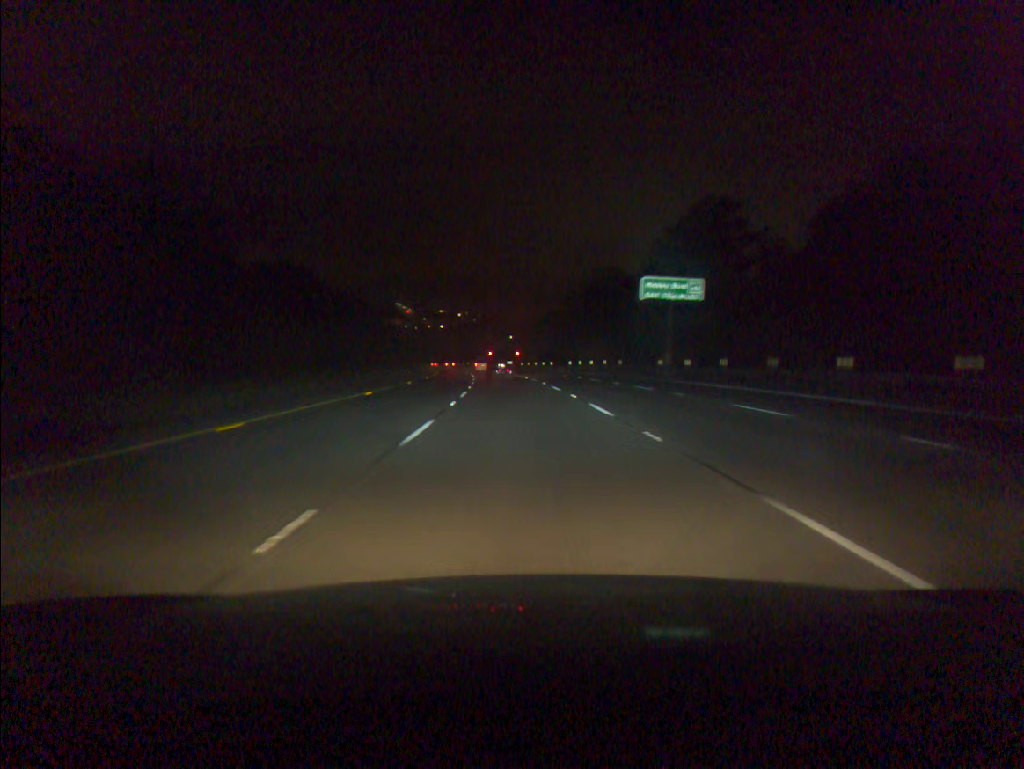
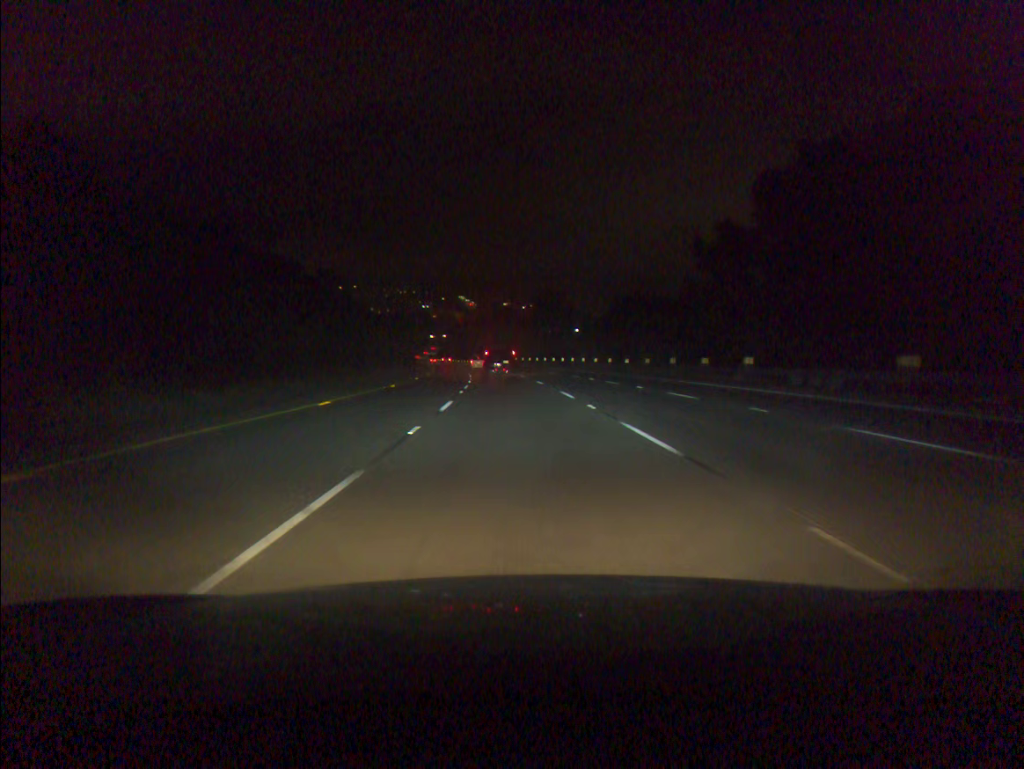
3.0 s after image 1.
(-3.2, +79.7) m; -5°
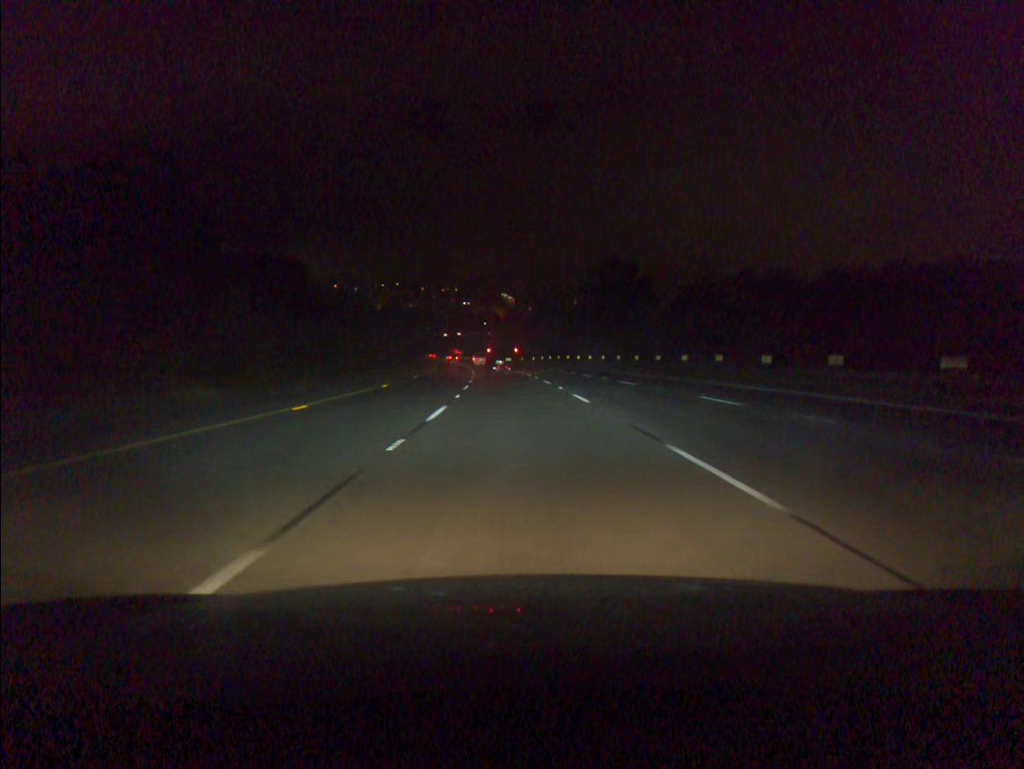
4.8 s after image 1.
(-1.3, +47.5) m; -3°
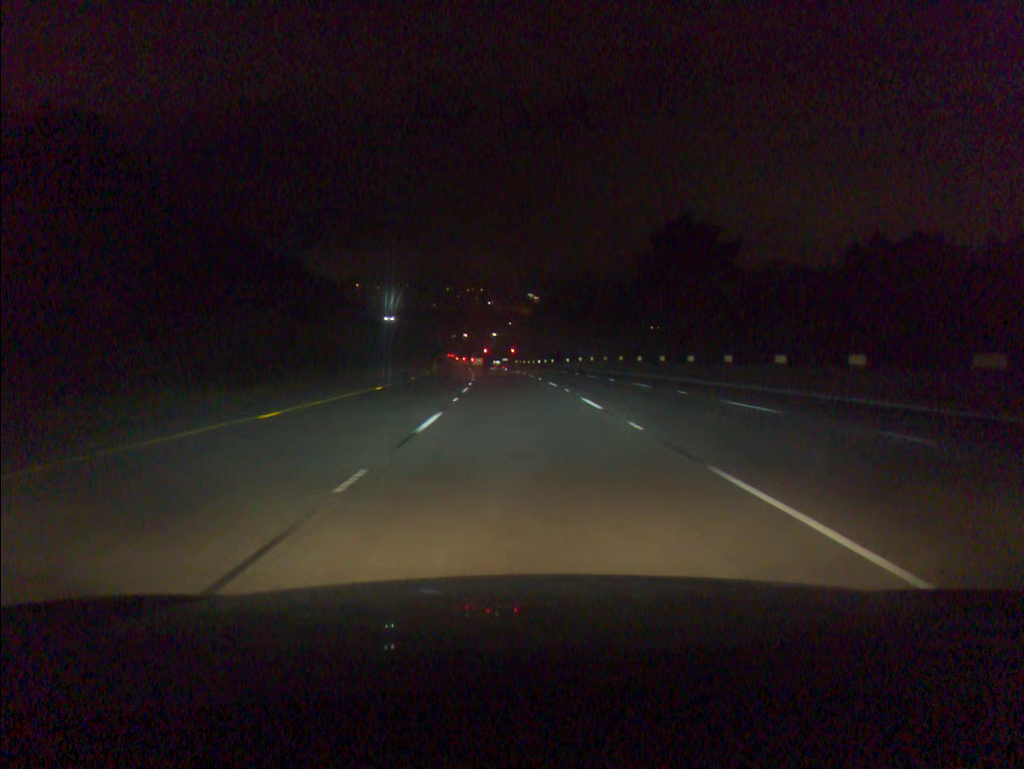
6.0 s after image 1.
(-0.5, +31.6) m; -2°
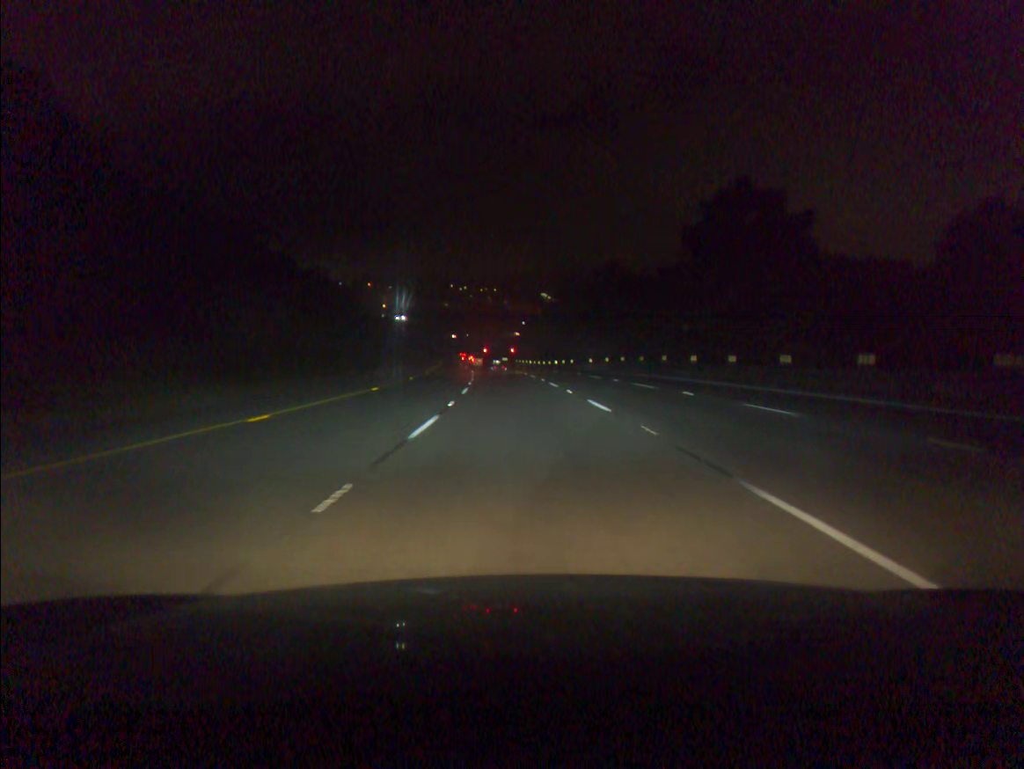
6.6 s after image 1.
(-0.1, +15.8) m; -1°
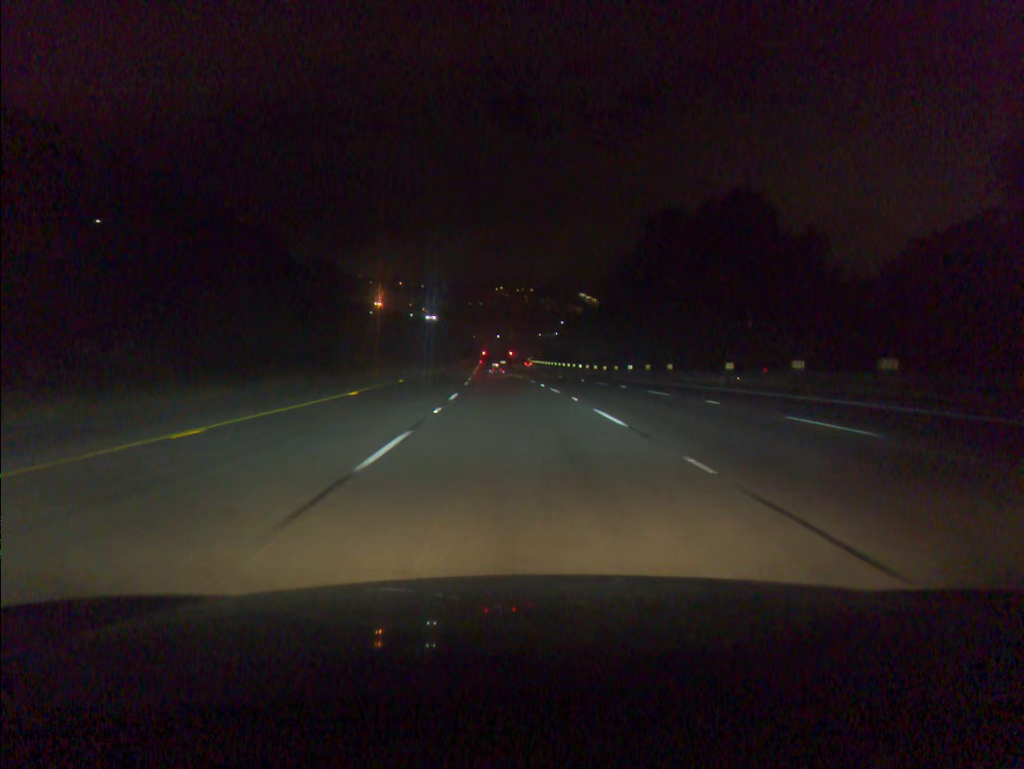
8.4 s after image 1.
(-1.1, +47.1) m; -3°
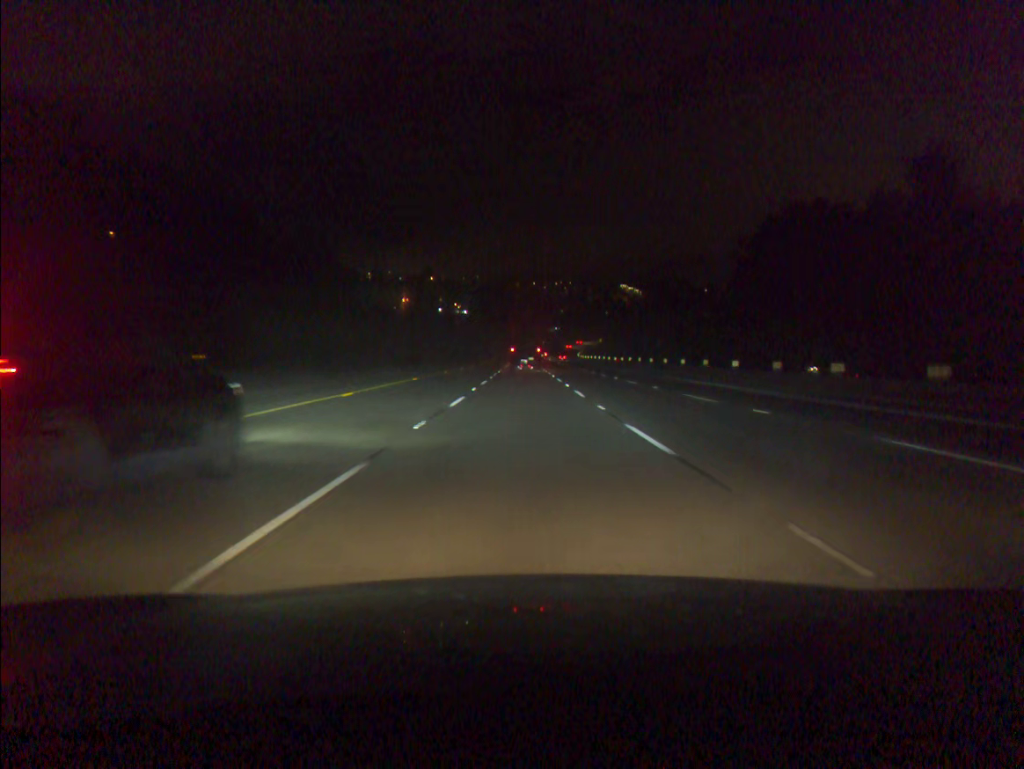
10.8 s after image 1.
(-1.9, +62.3) m; -3°
